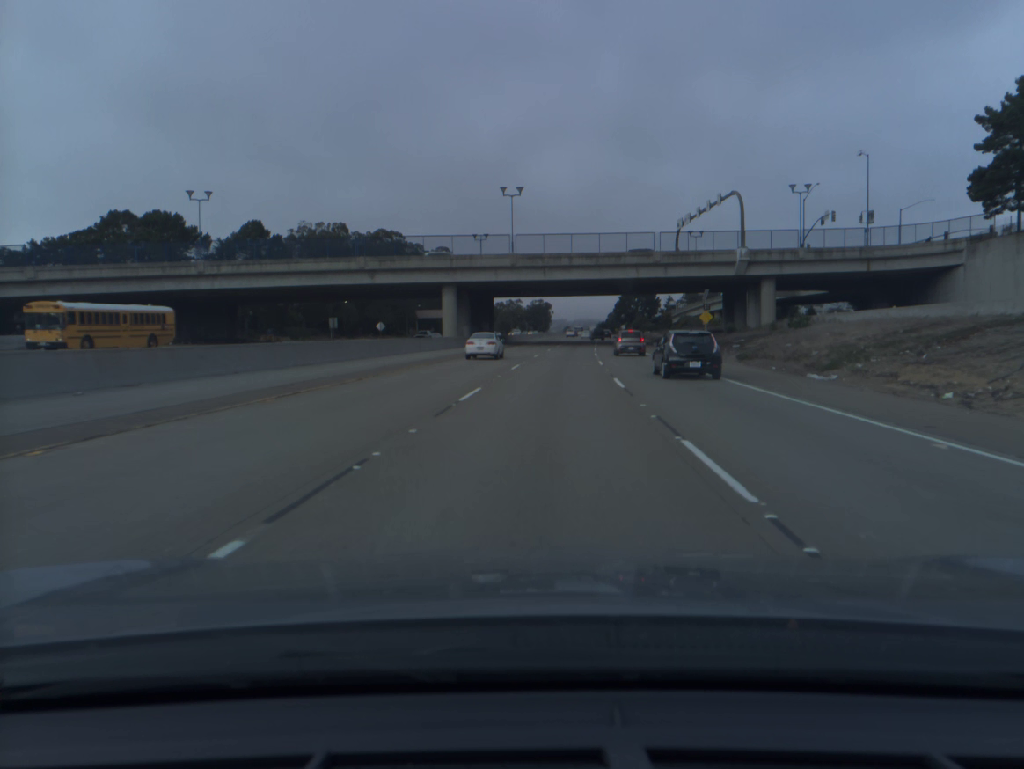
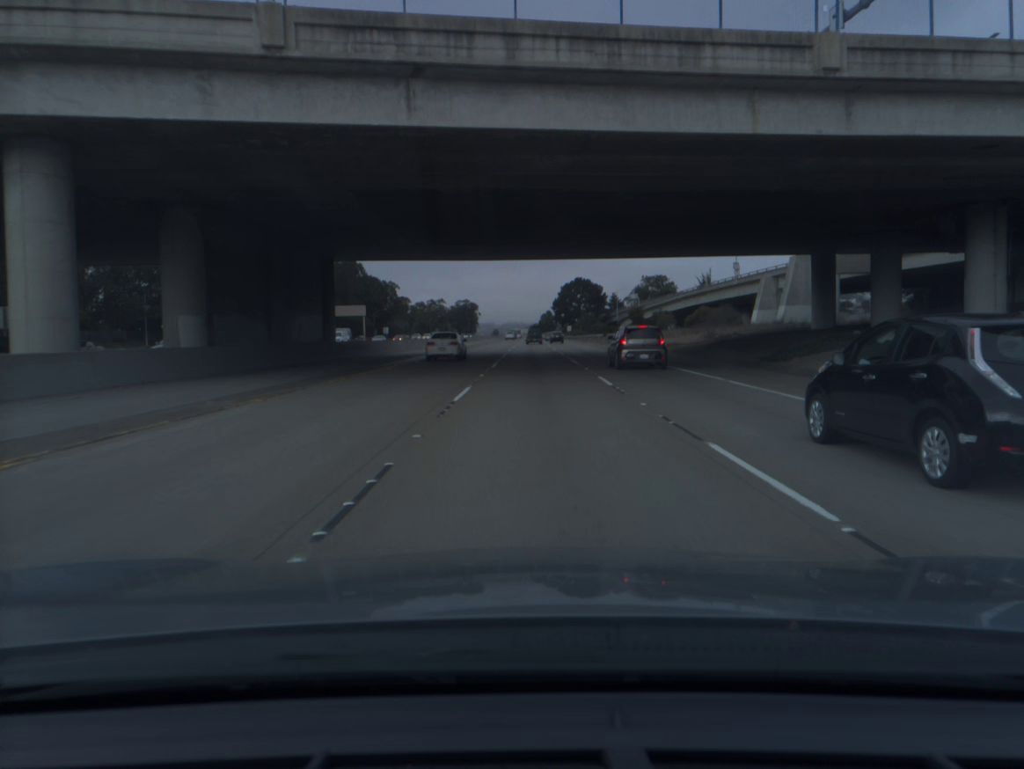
(+2.8, +58.7) m; +5°
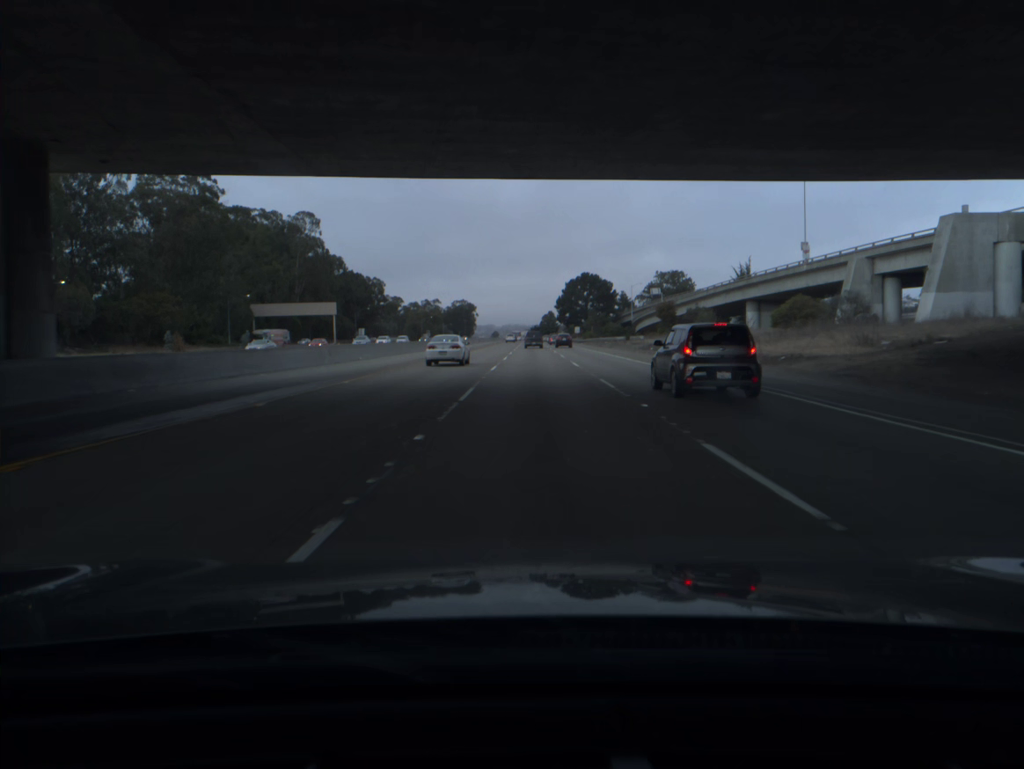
(0.0, +29.1) m; 0°
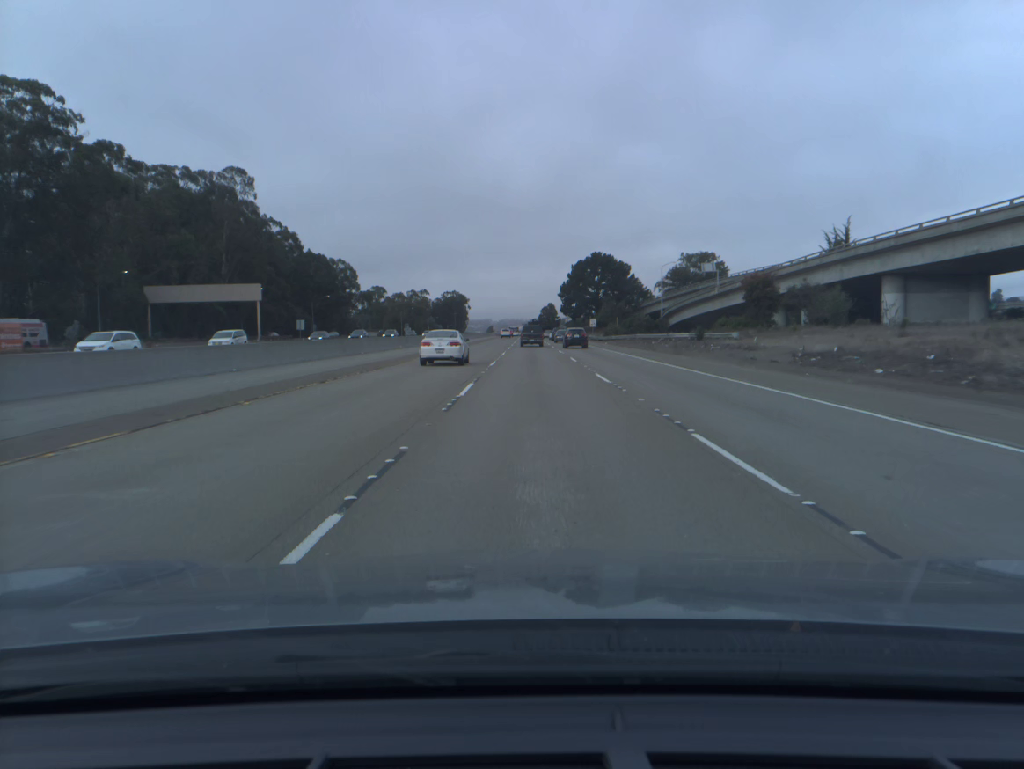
(+0.1, +42.9) m; 0°
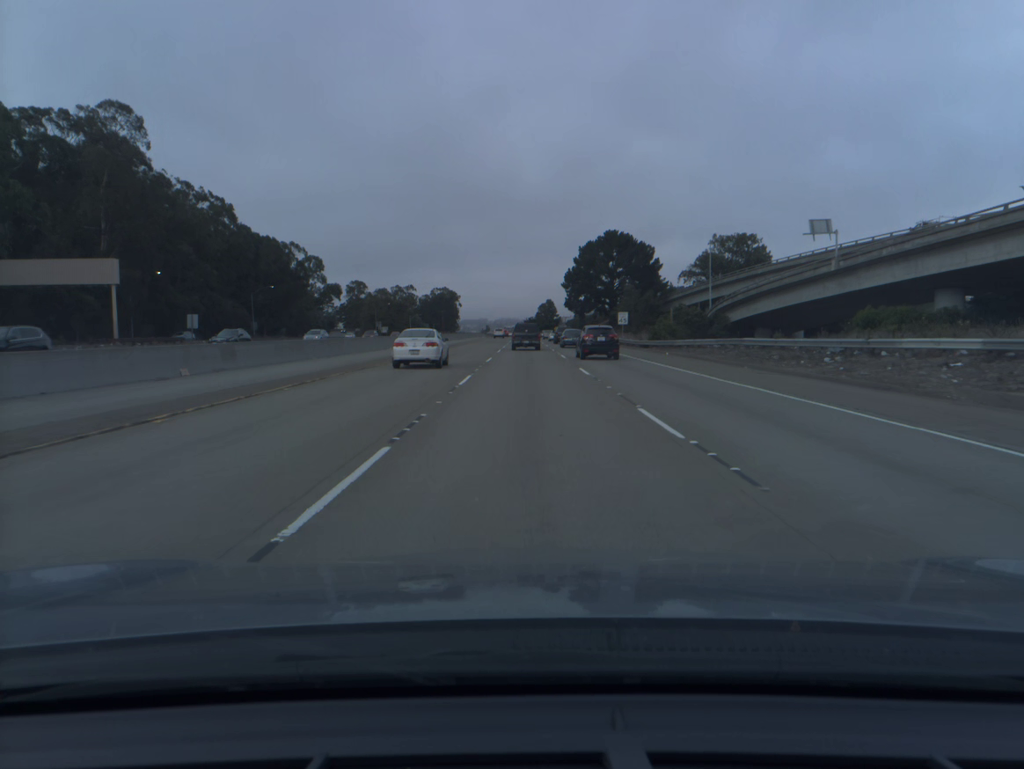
(+0.1, +40.4) m; 0°
